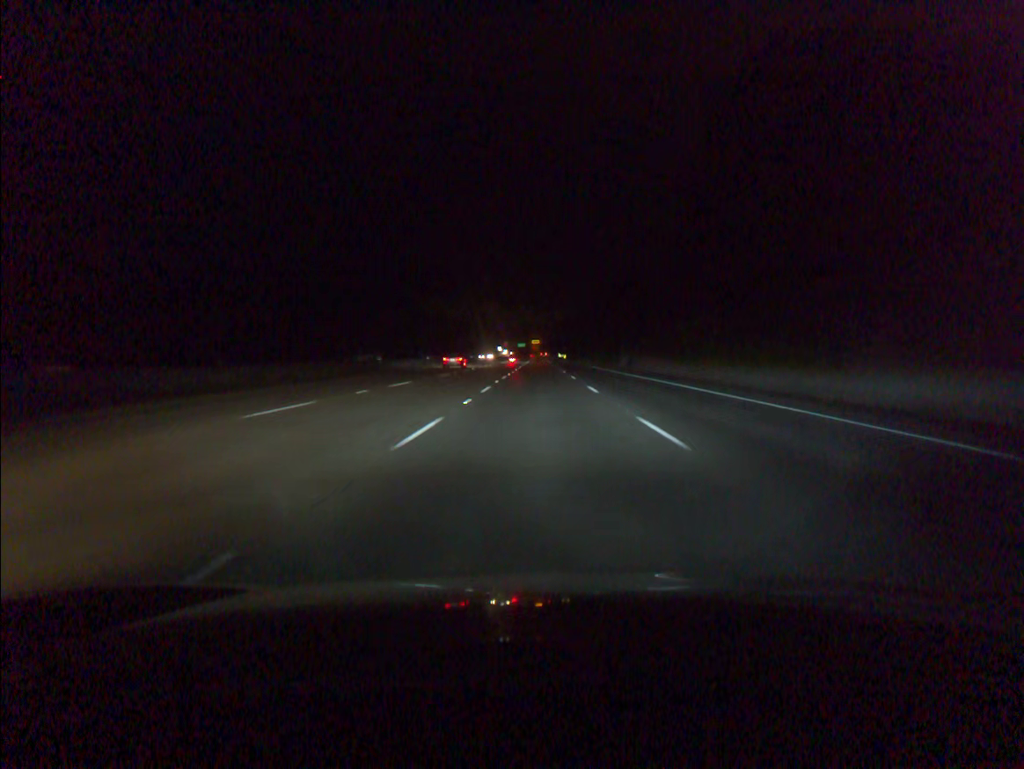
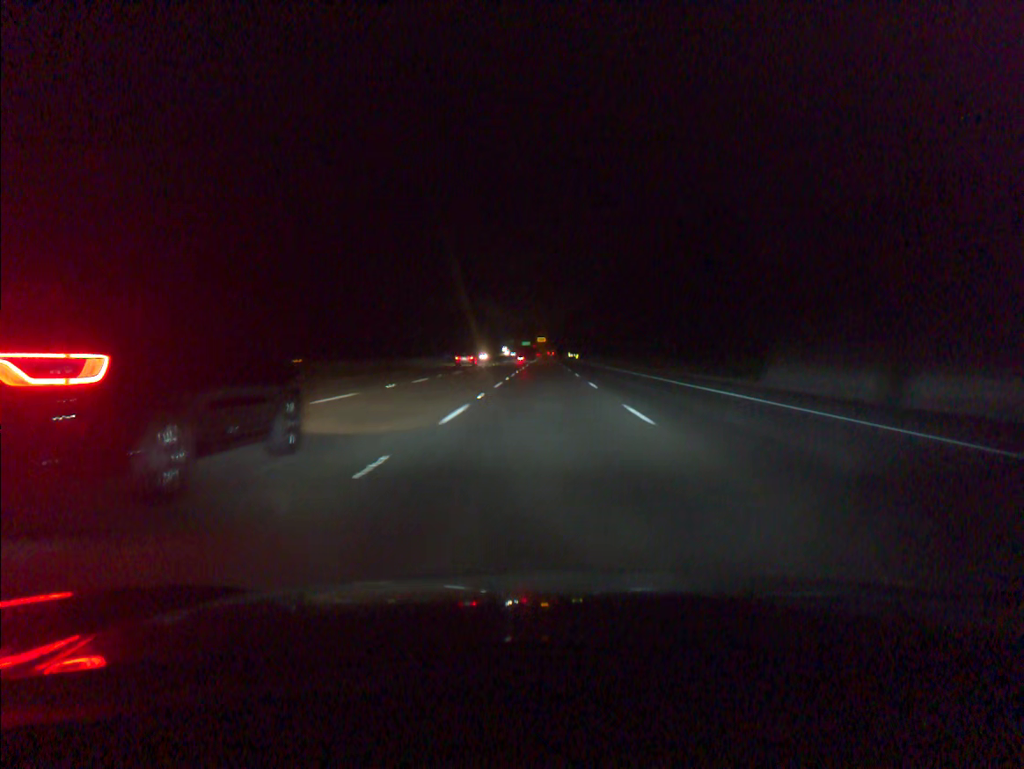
(-0.2, +55.1) m; 0°
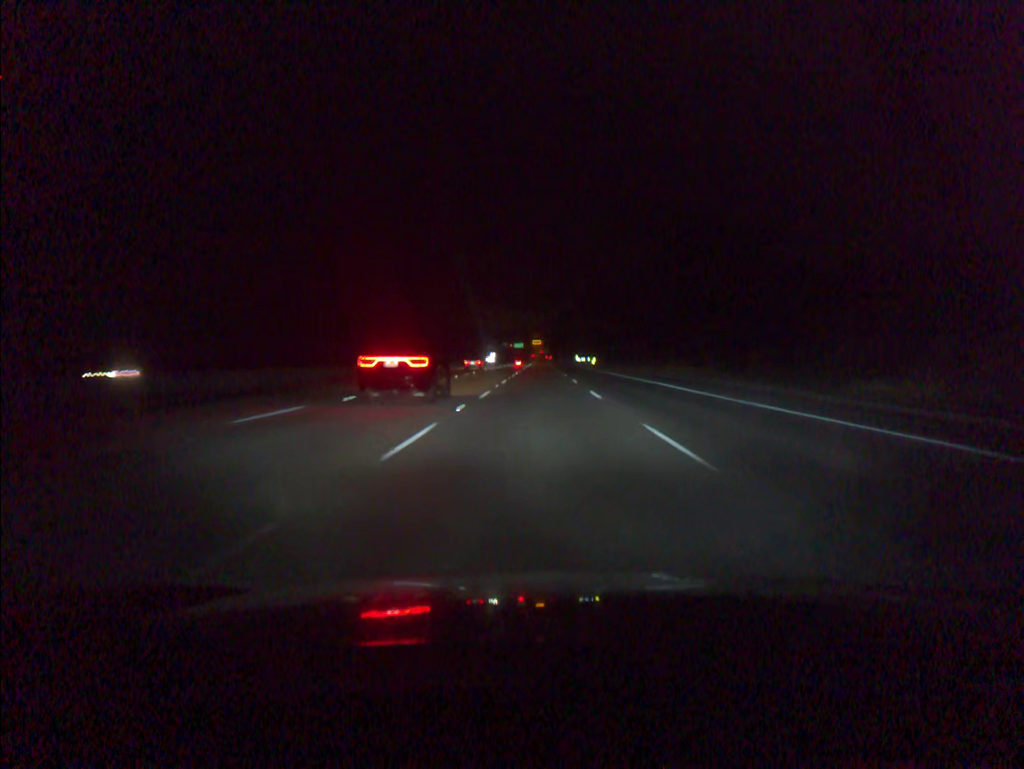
(+0.4, +91.8) m; 0°
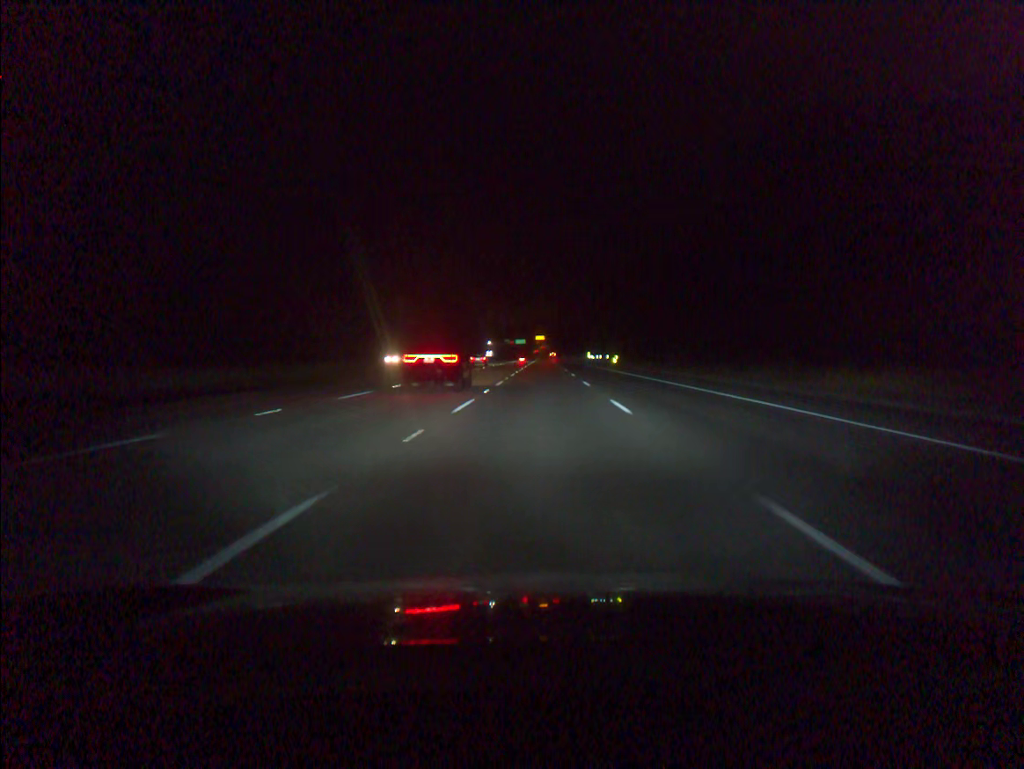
(-0.1, +36.7) m; 0°
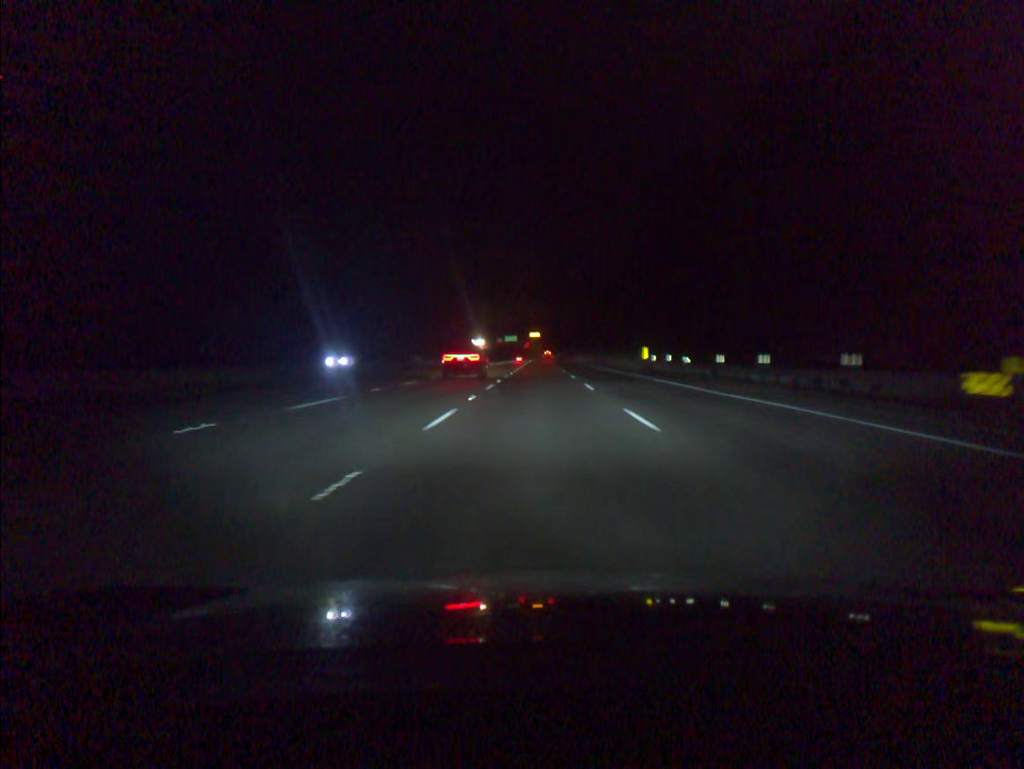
(+0.2, +91.7) m; 0°
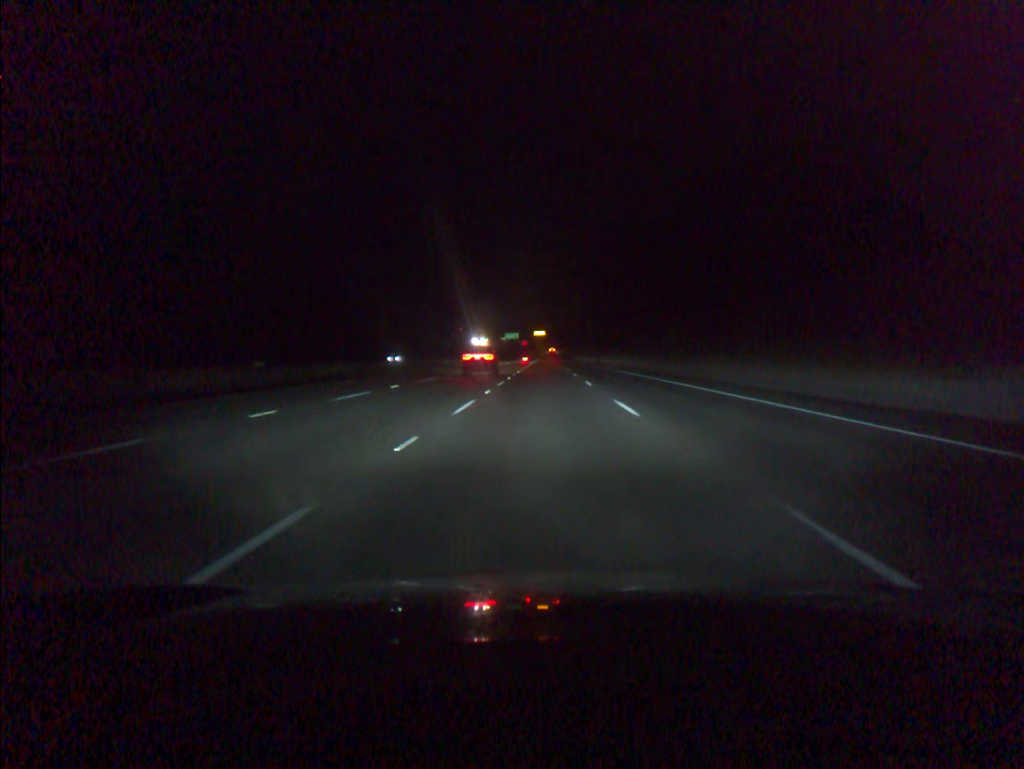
(-0.2, +54.9) m; 0°
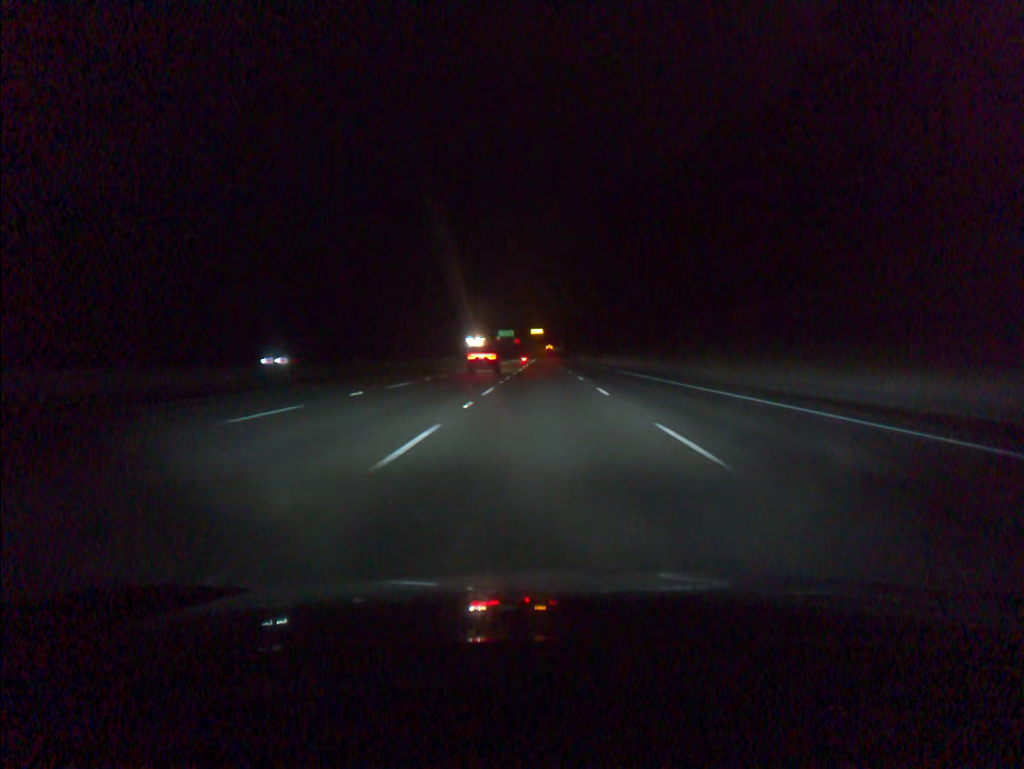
(0.0, +36.6) m; 0°
